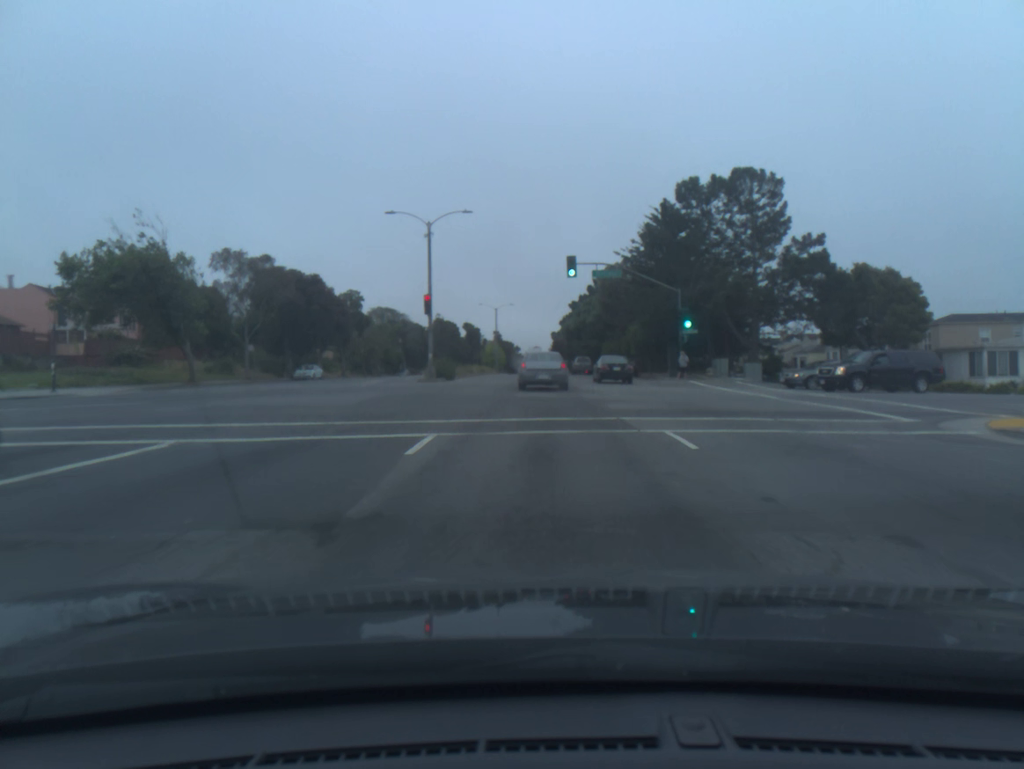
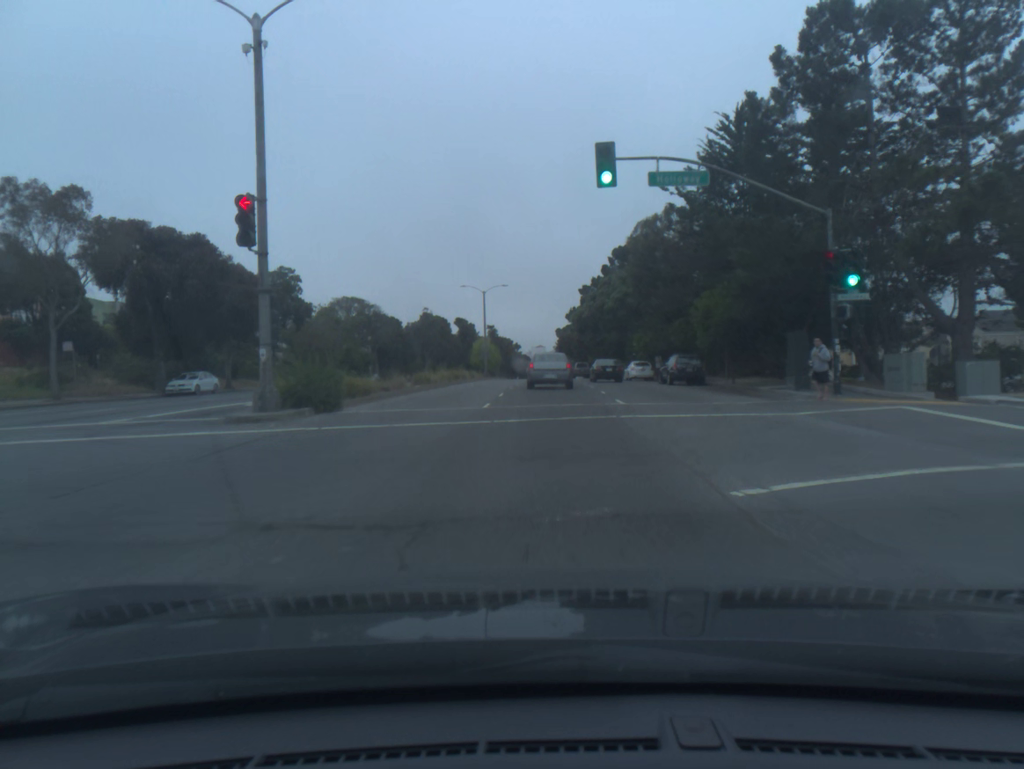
(0.0, +25.0) m; 0°
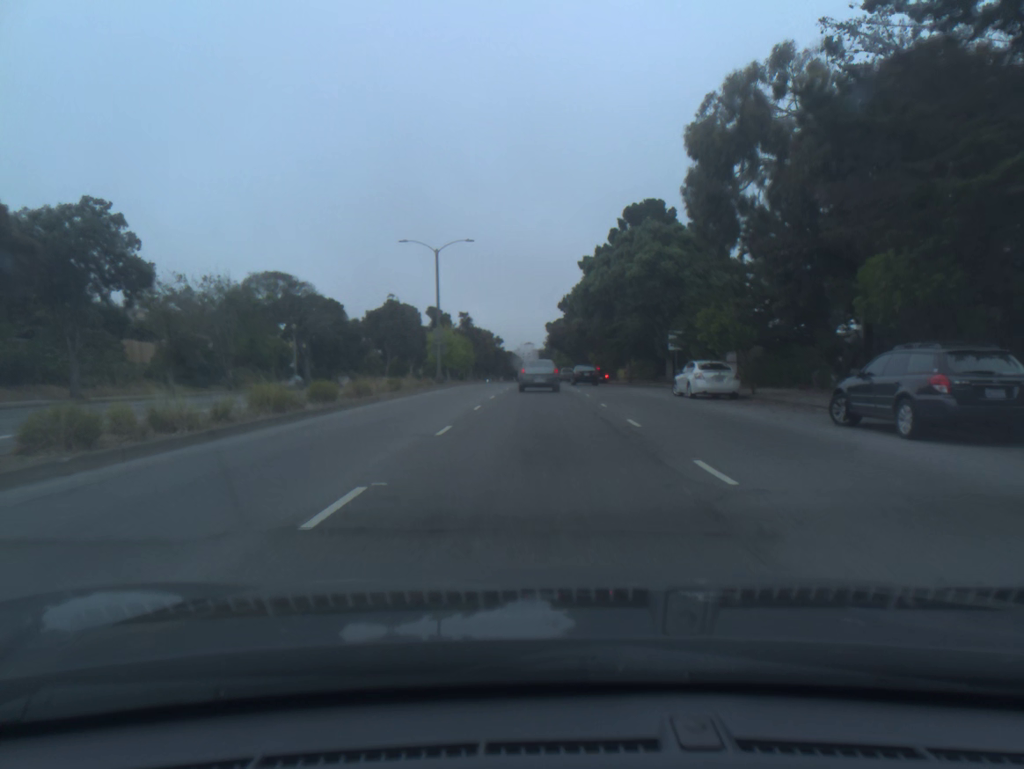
(+0.1, +26.8) m; +1°
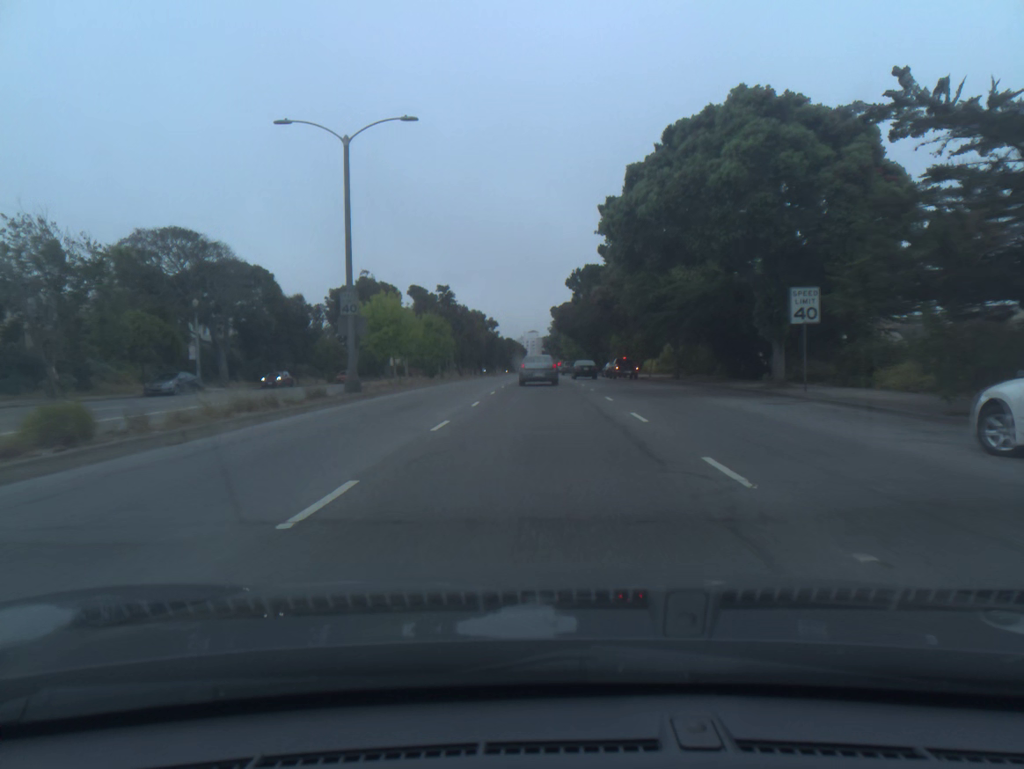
(-0.1, +22.5) m; 0°
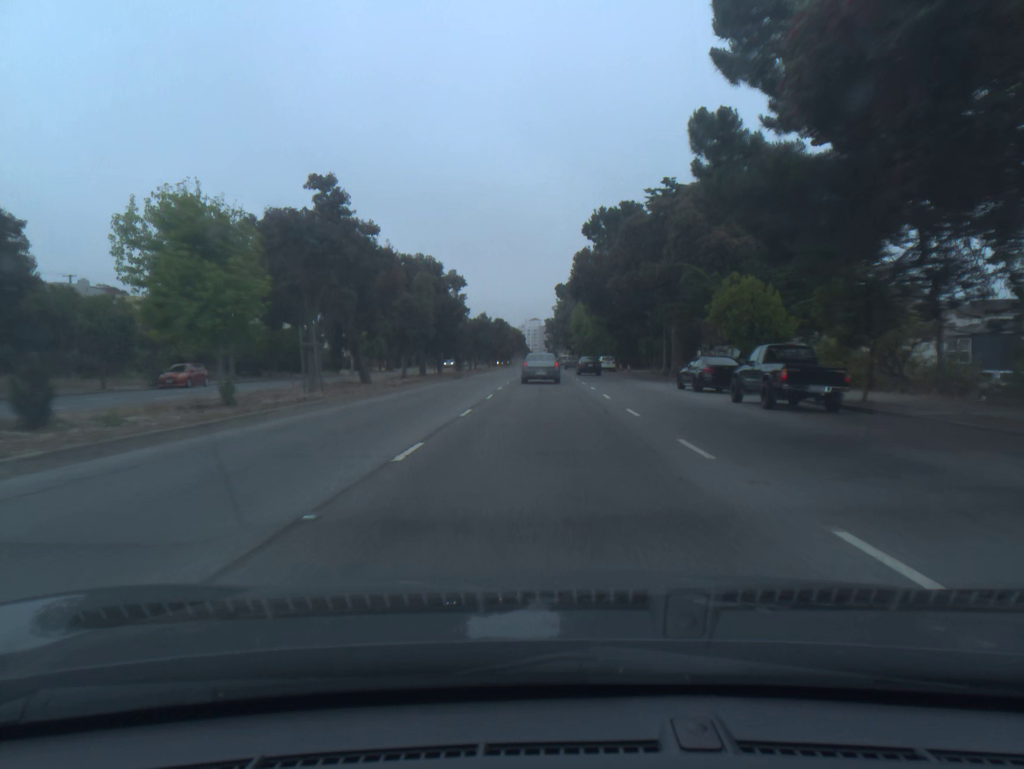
(-0.2, +40.5) m; 0°
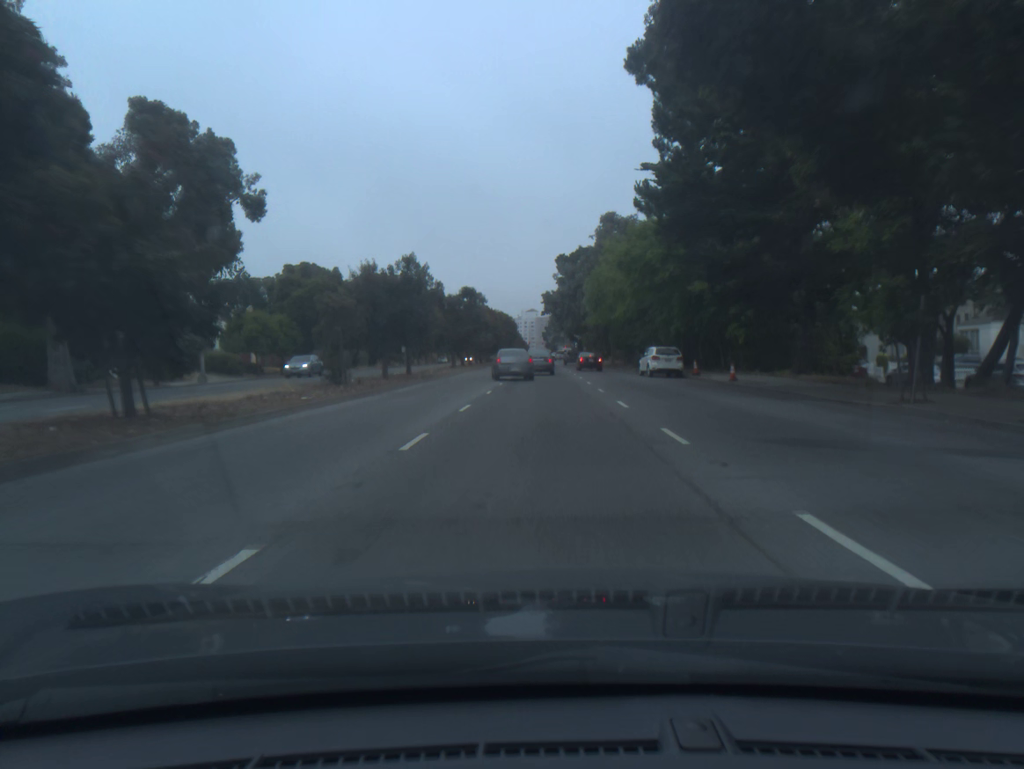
(+0.2, +42.2) m; 0°
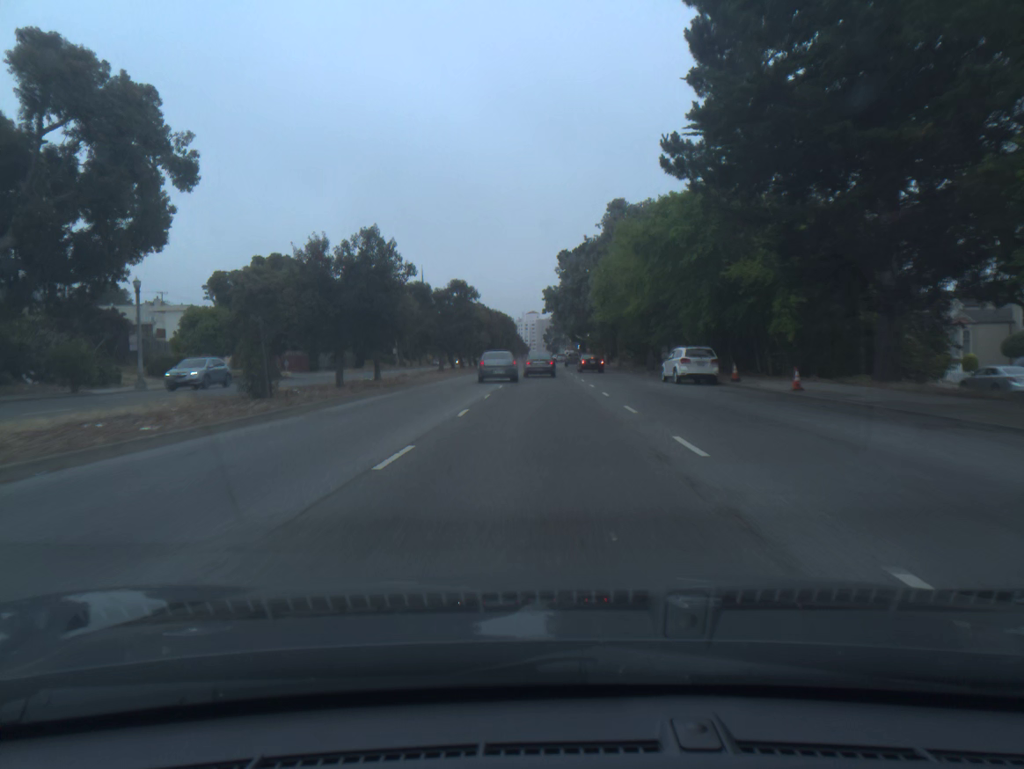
(0.0, +8.4) m; 0°
